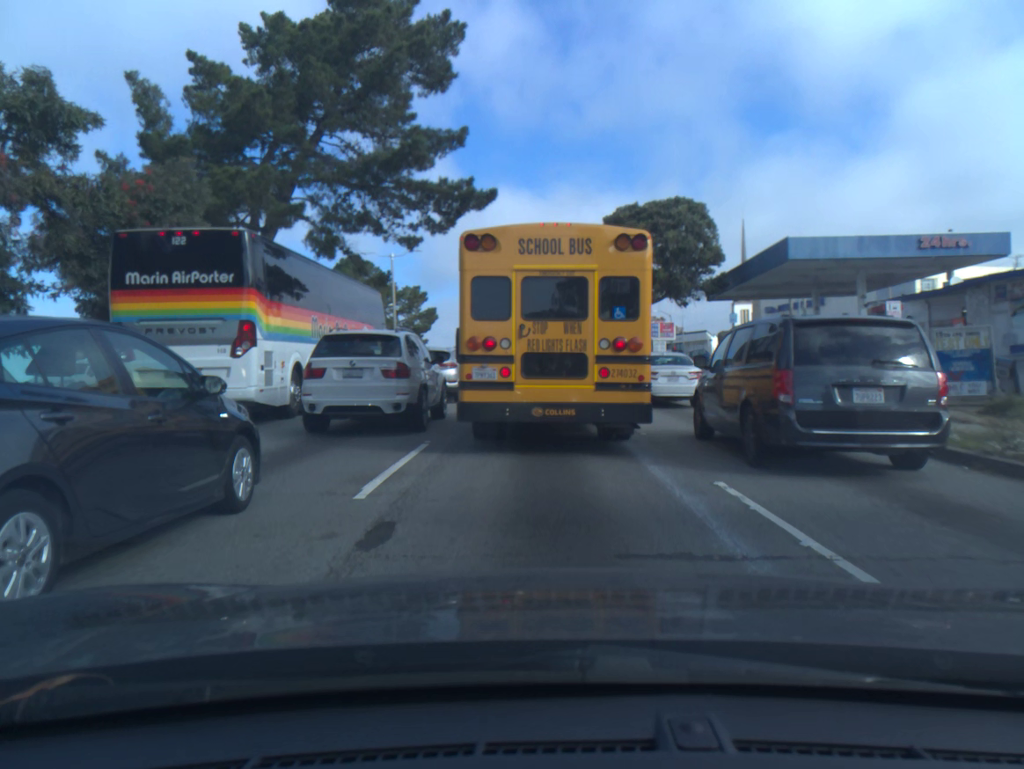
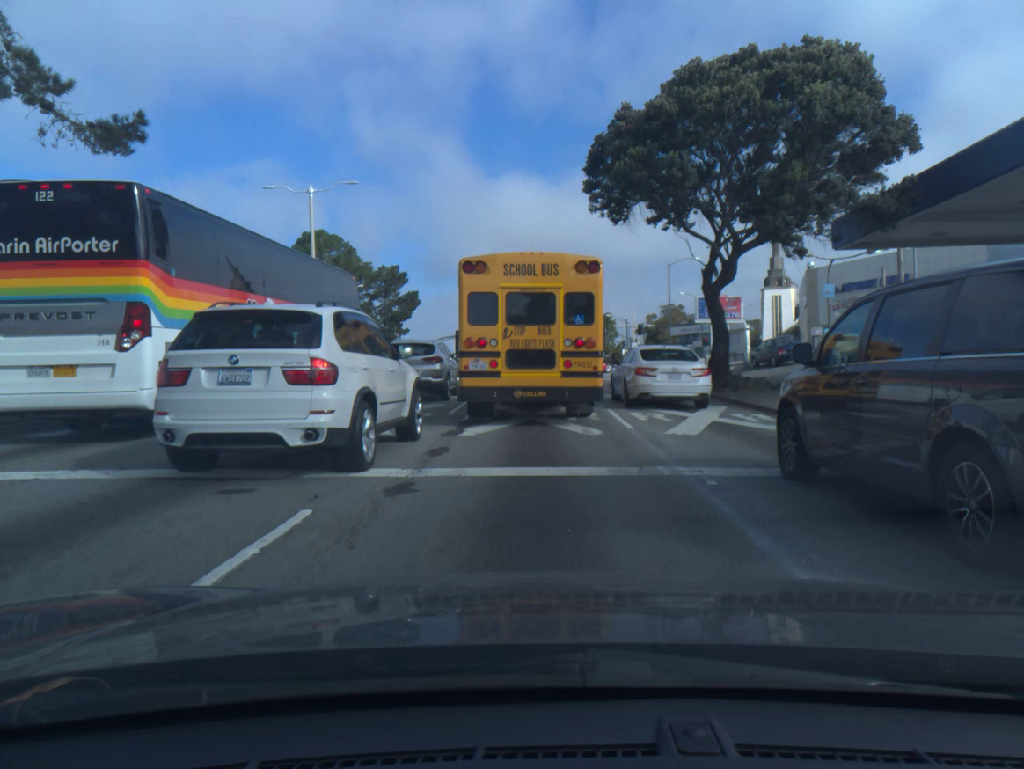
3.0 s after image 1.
(0.0, +20.0) m; 0°
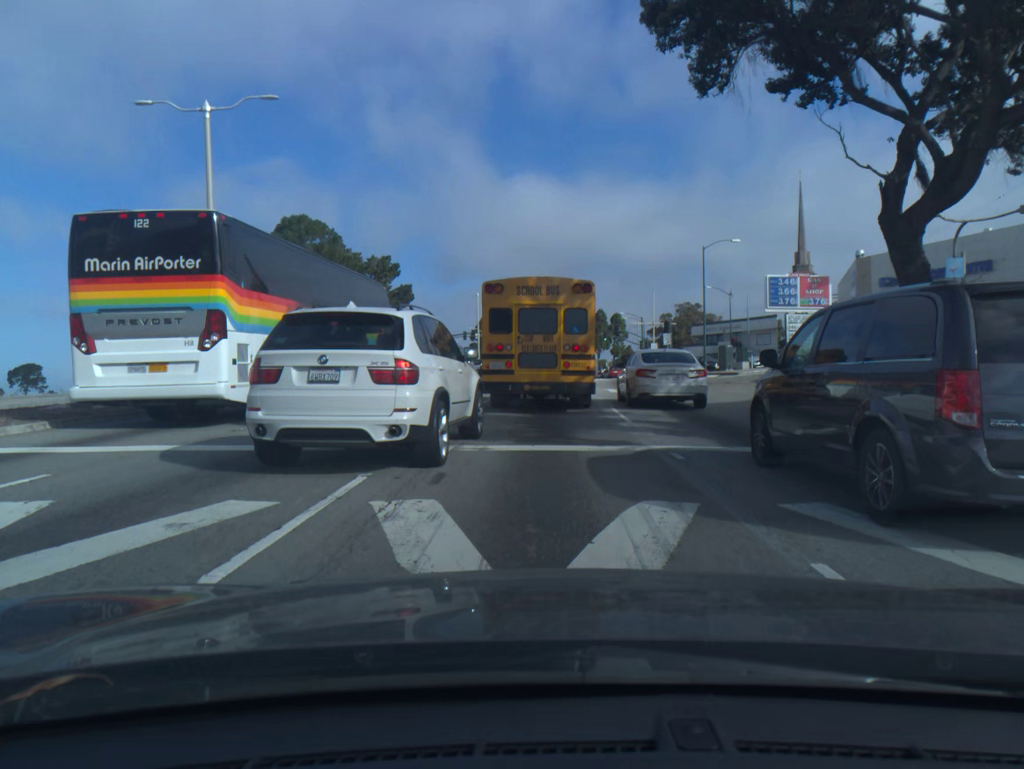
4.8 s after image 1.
(-0.1, +12.7) m; 0°
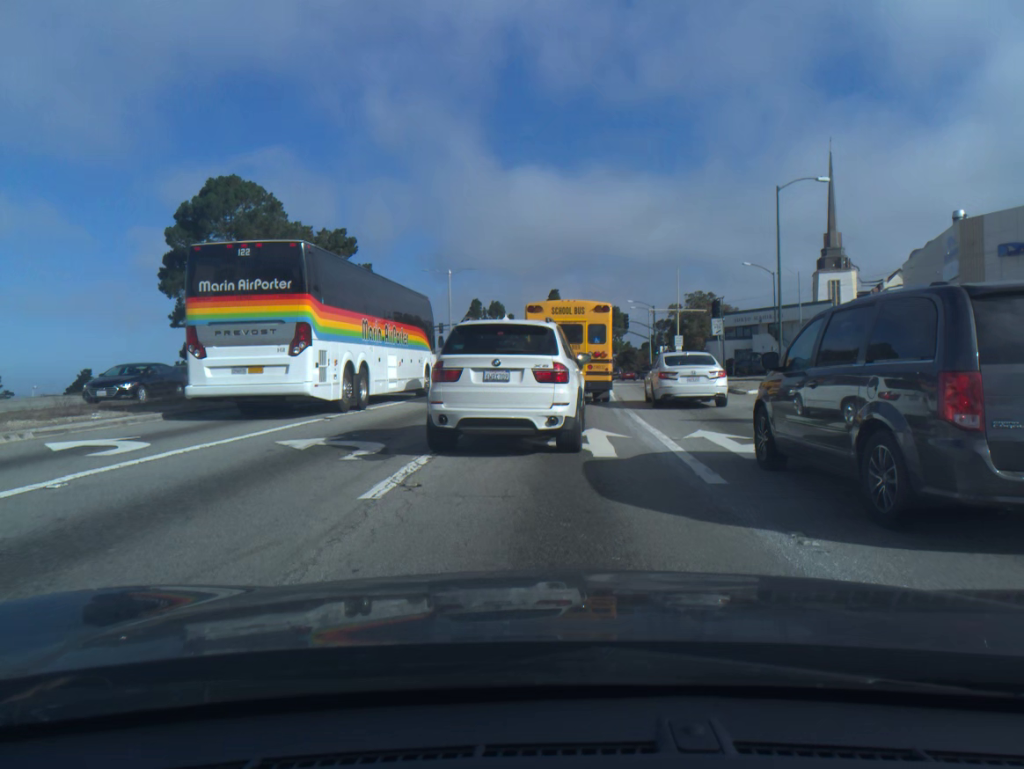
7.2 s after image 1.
(0.0, +20.1) m; +1°
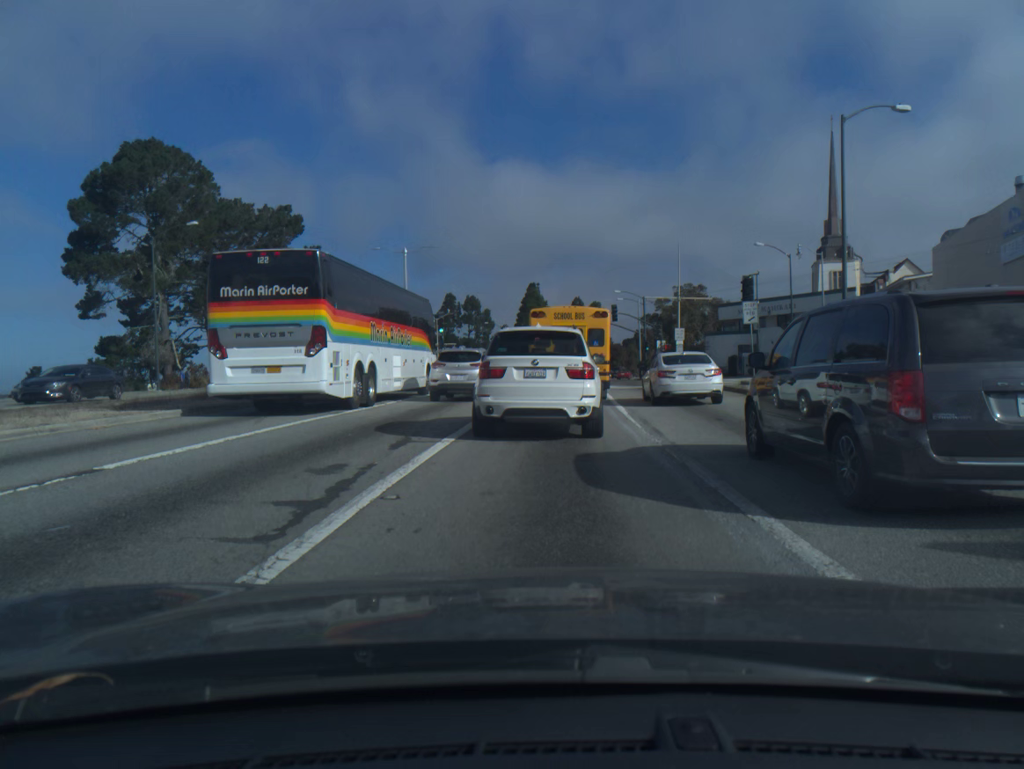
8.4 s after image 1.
(+0.1, +11.1) m; +1°
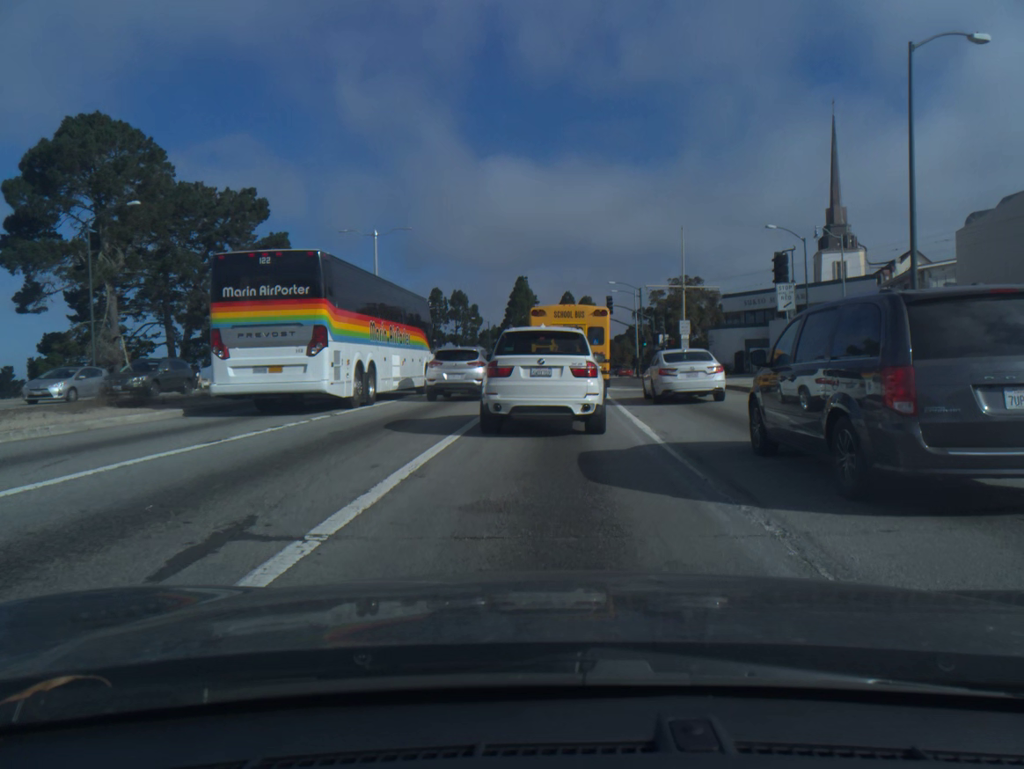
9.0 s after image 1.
(0.0, +6.0) m; +1°
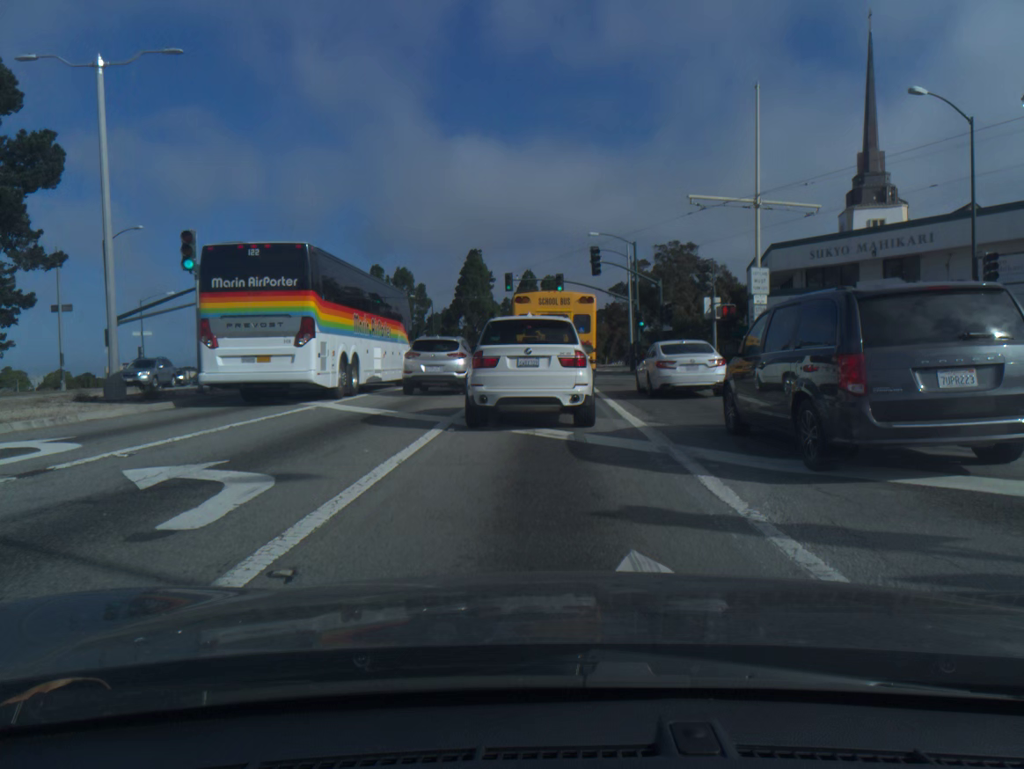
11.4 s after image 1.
(+0.6, +25.8) m; +3°
